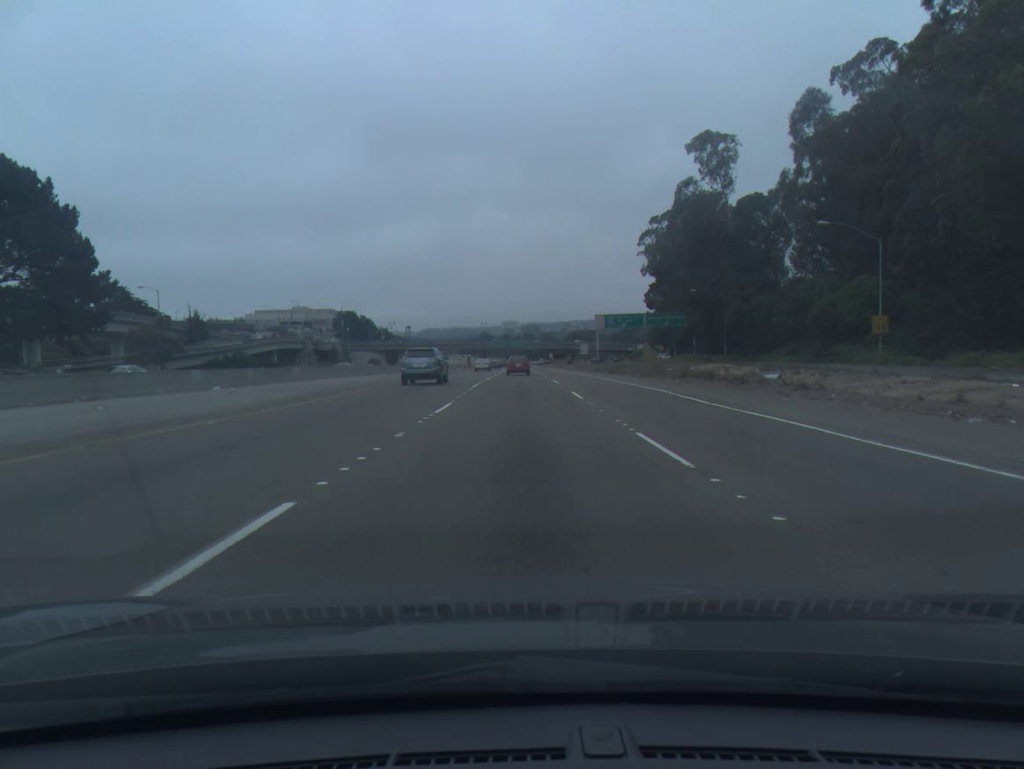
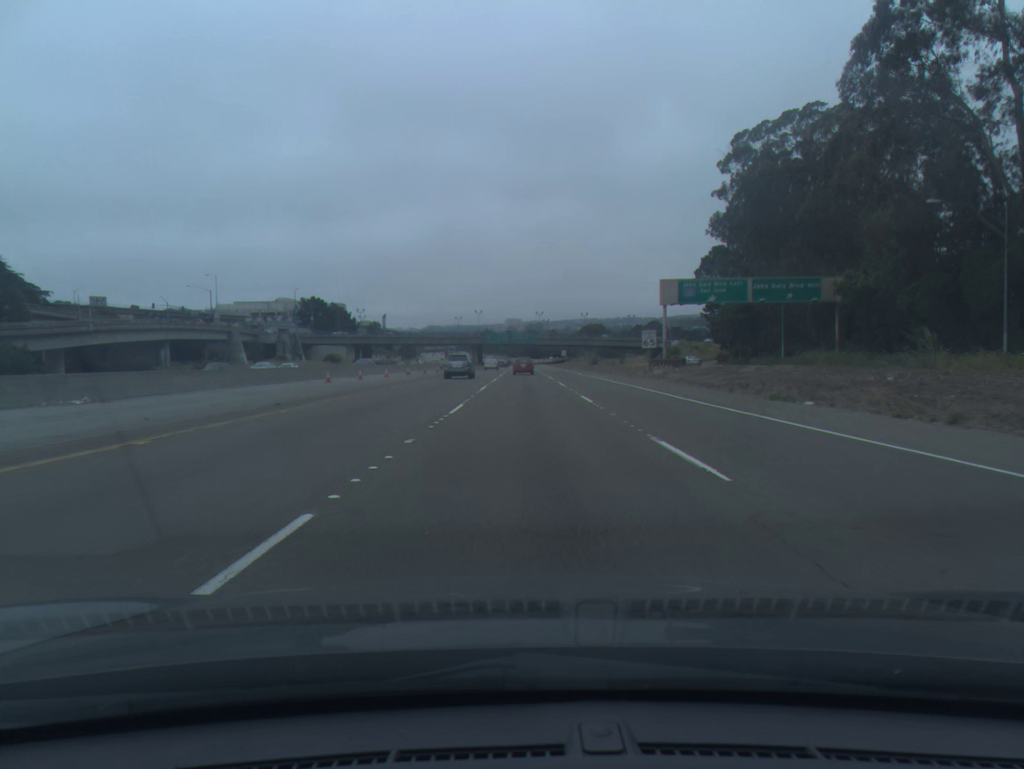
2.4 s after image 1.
(-0.4, +59.4) m; 0°
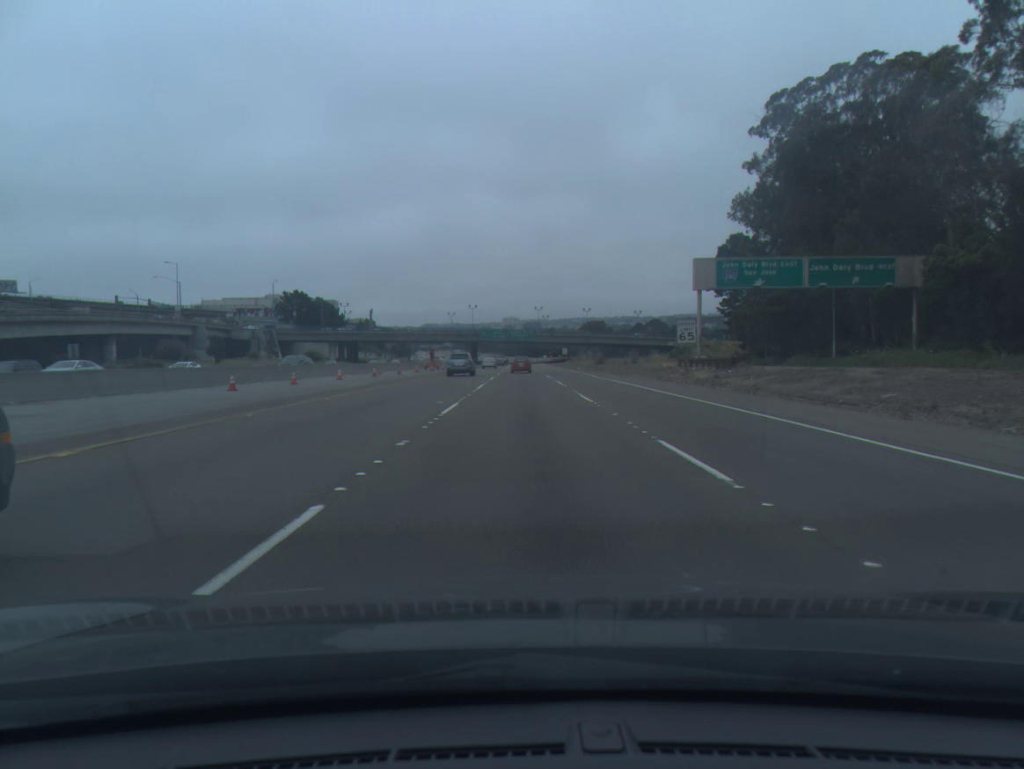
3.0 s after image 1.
(0.0, +15.3) m; 0°
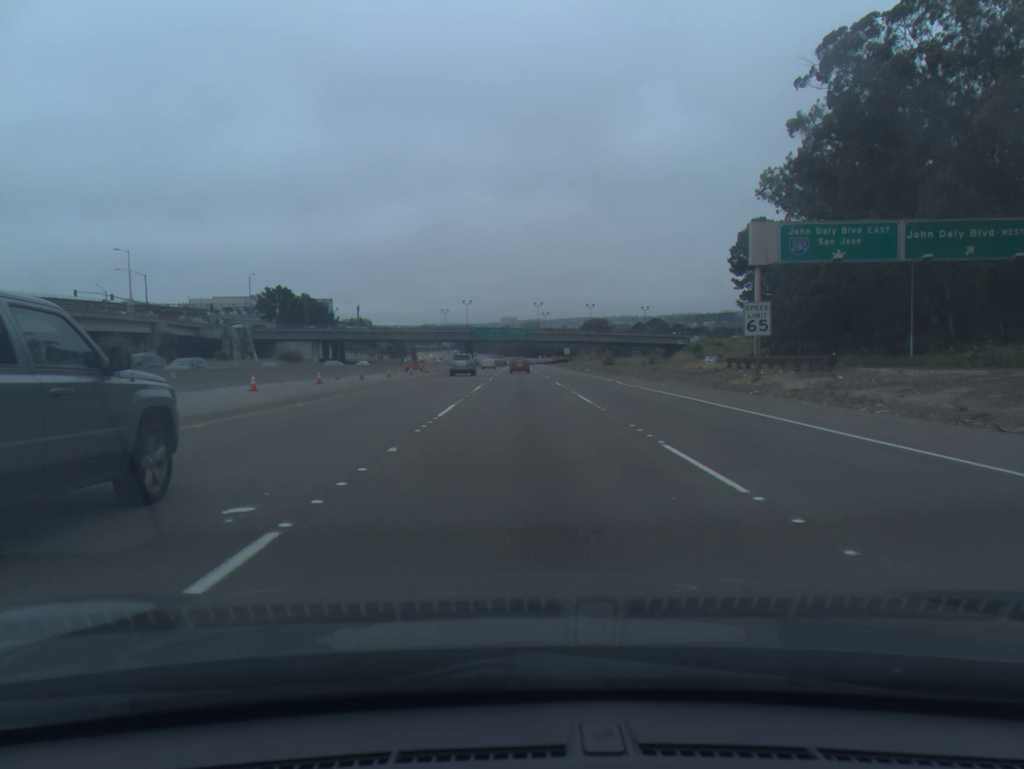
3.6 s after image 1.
(0.0, +15.4) m; 0°
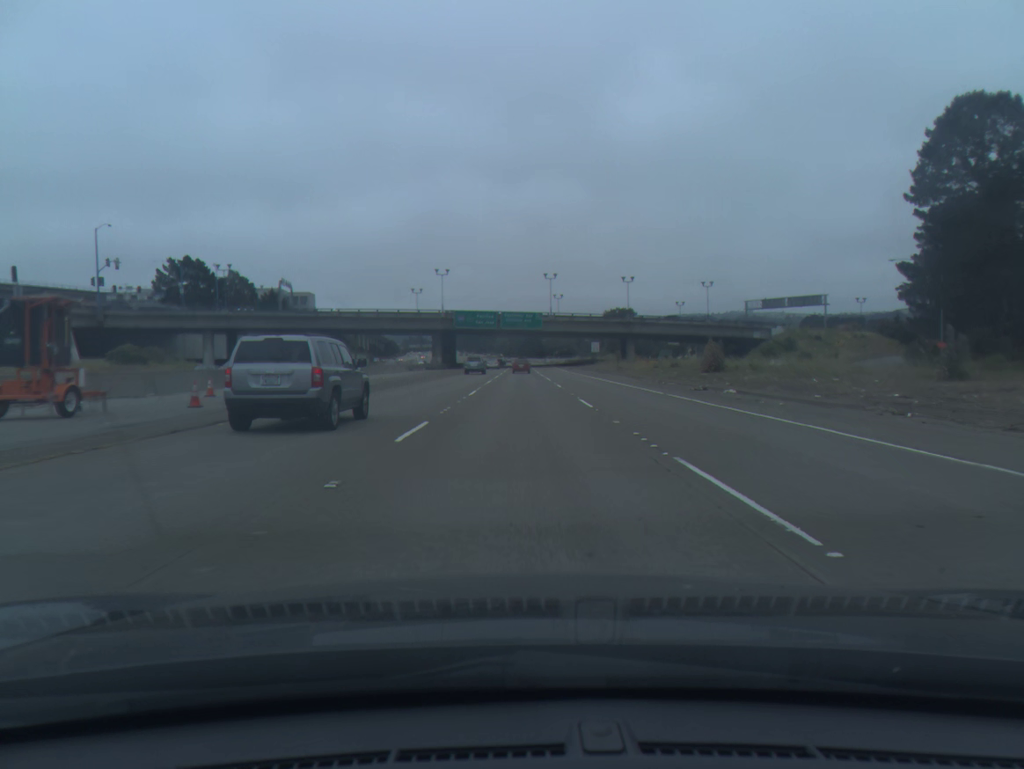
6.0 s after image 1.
(0.0, +63.2) m; 0°
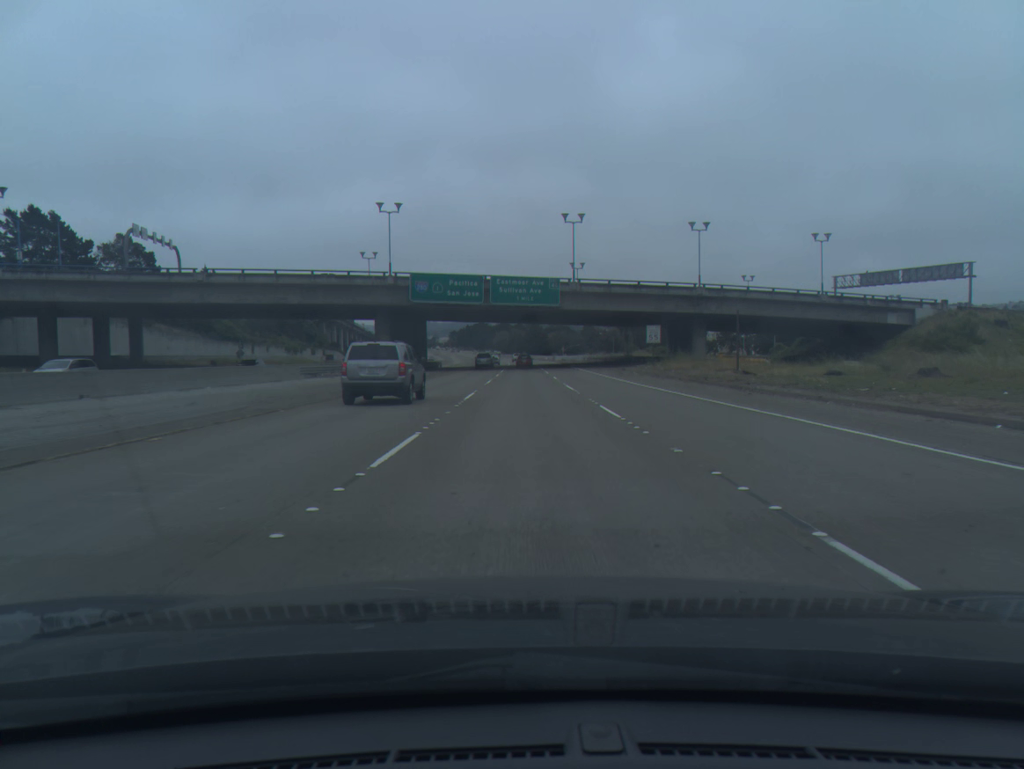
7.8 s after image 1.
(-0.1, +49.0) m; 0°
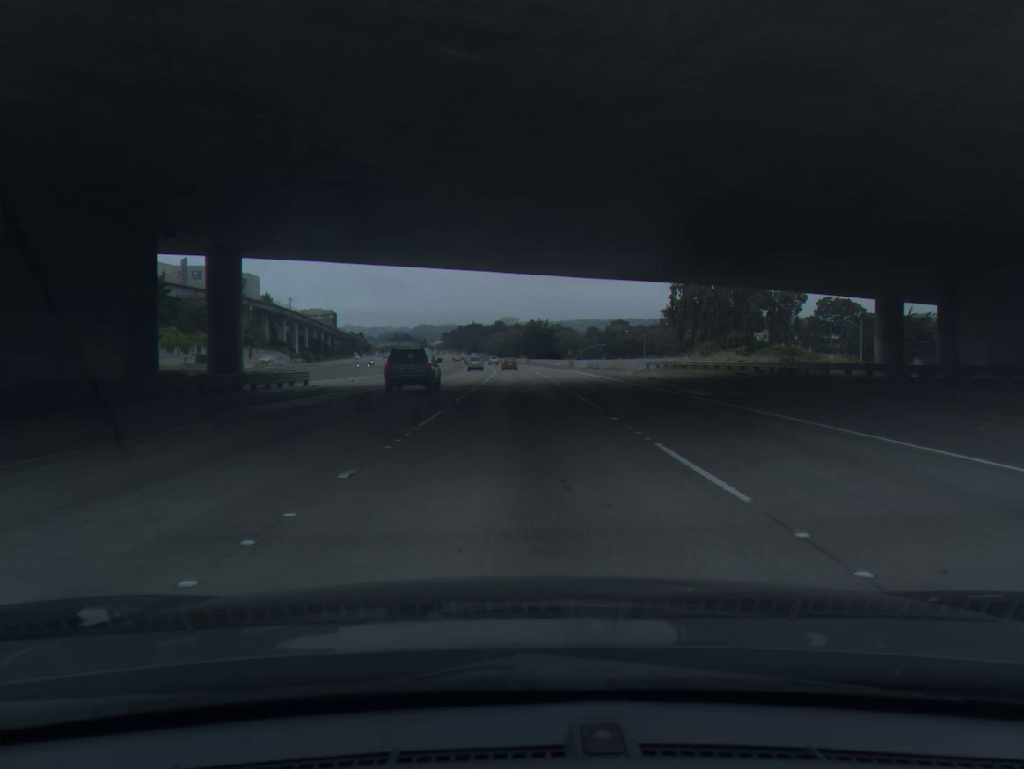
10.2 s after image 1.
(+0.3, +67.3) m; 0°
